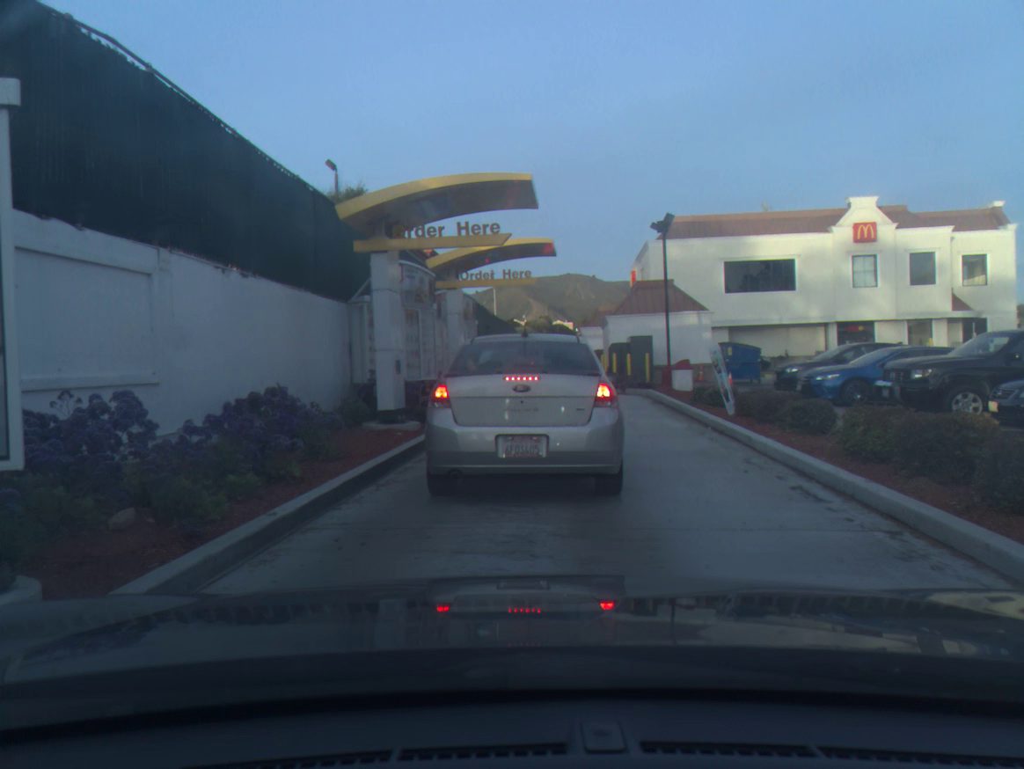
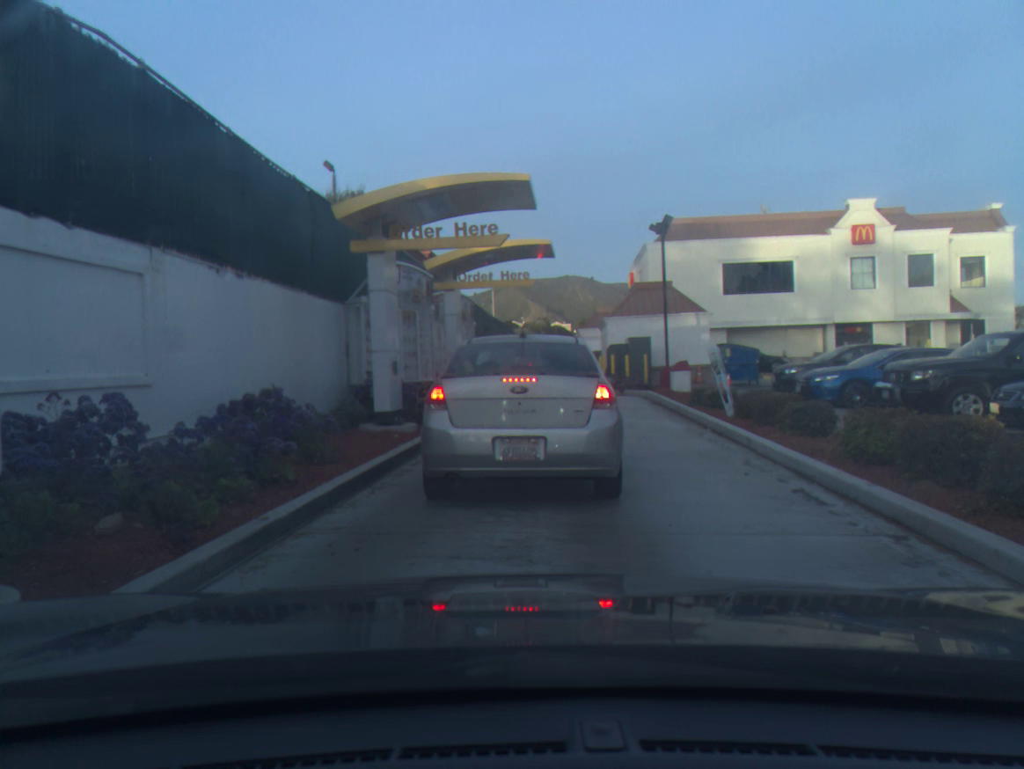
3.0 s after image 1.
(0.0, +0.1) m; 0°
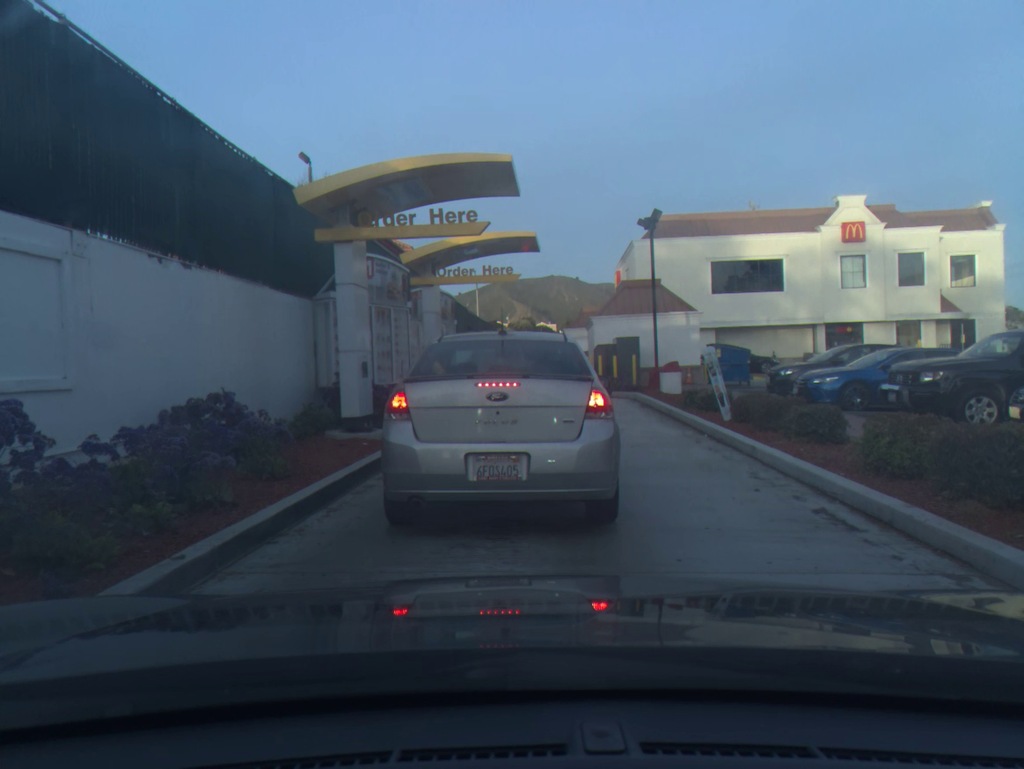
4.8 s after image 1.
(0.0, +1.0) m; +1°
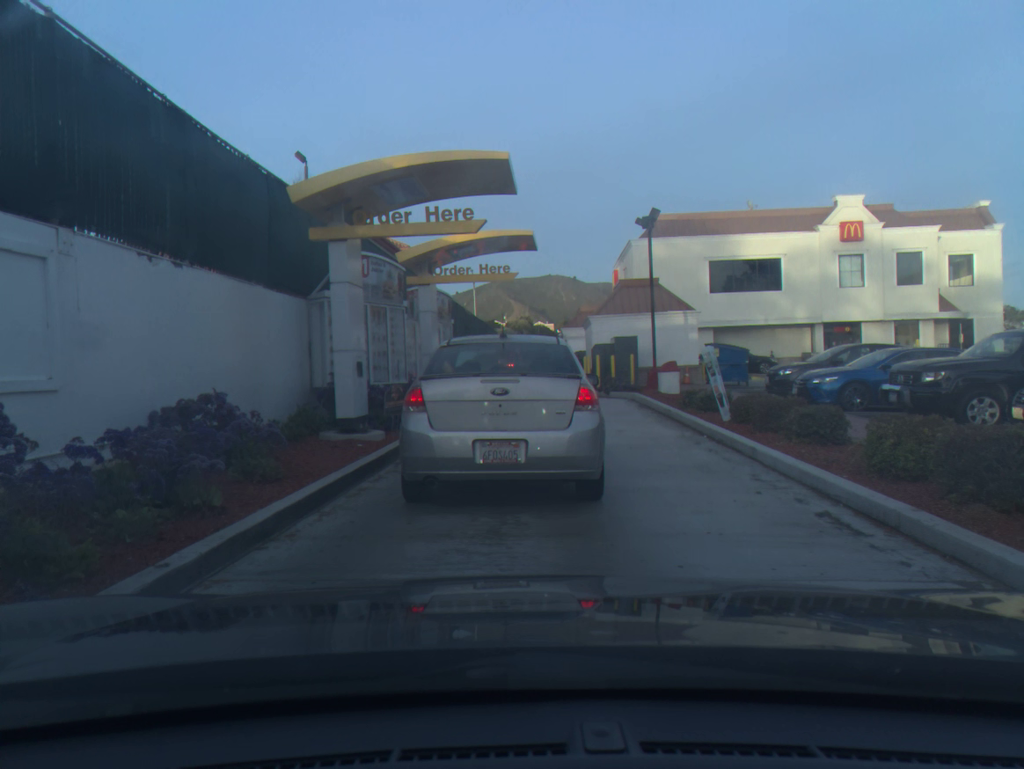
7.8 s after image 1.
(0.0, +0.1) m; 0°
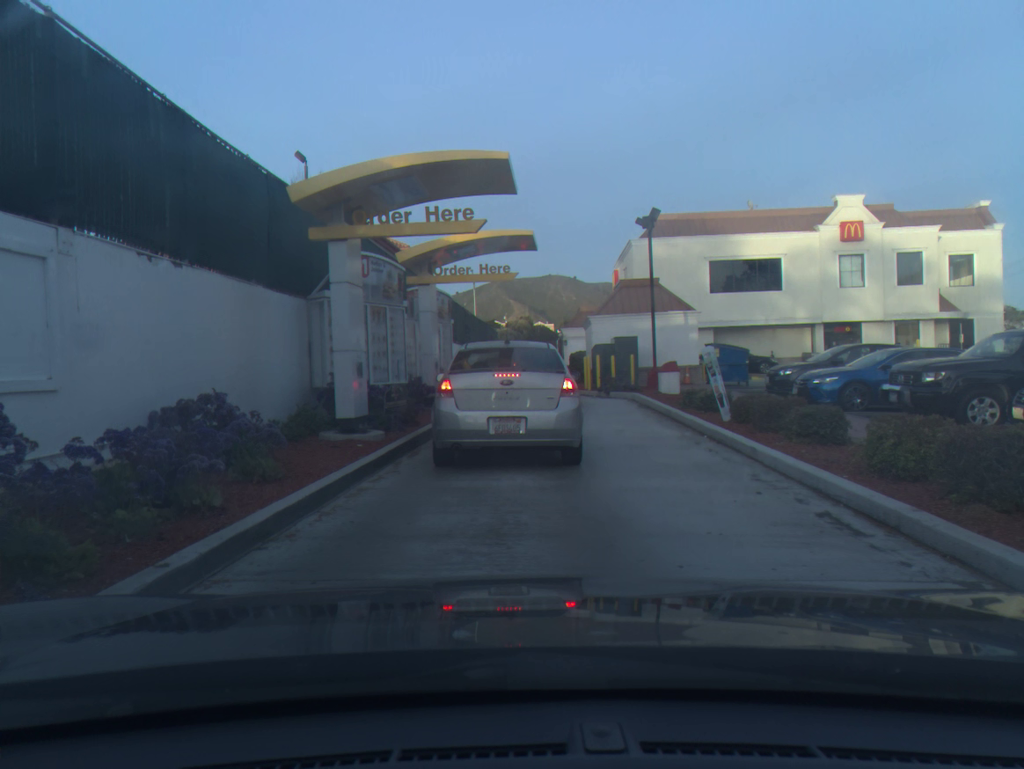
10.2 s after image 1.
(0.0, 0.0) m; 0°
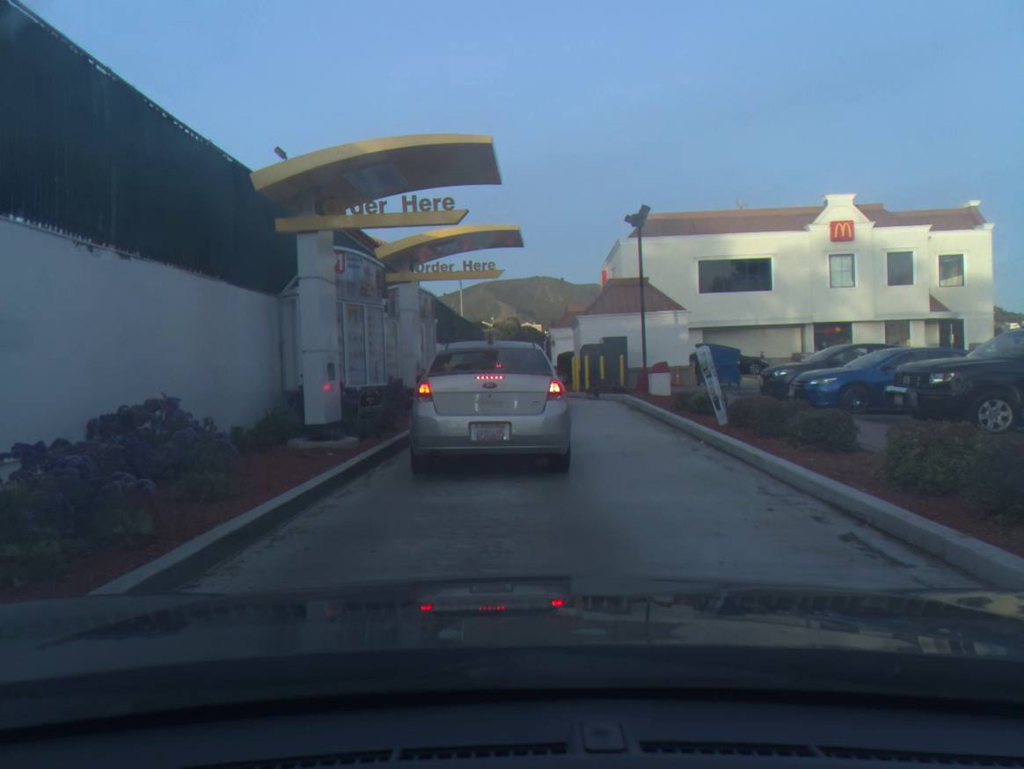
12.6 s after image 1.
(0.0, +0.8) m; +1°
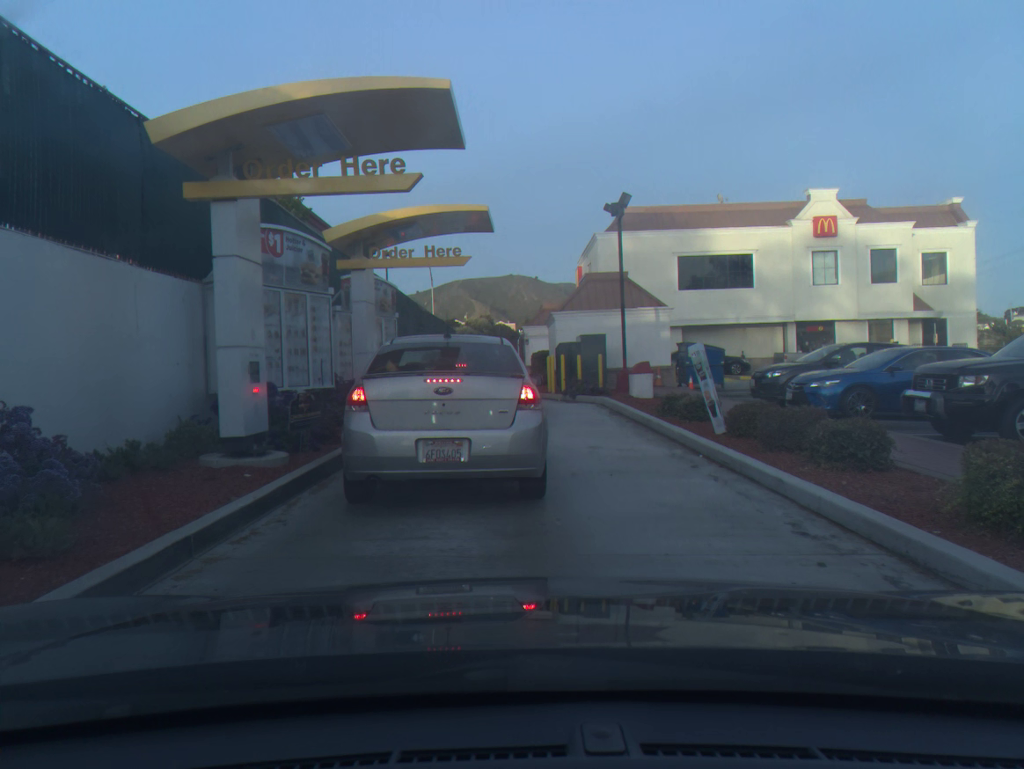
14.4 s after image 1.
(+0.1, +1.7) m; +2°
